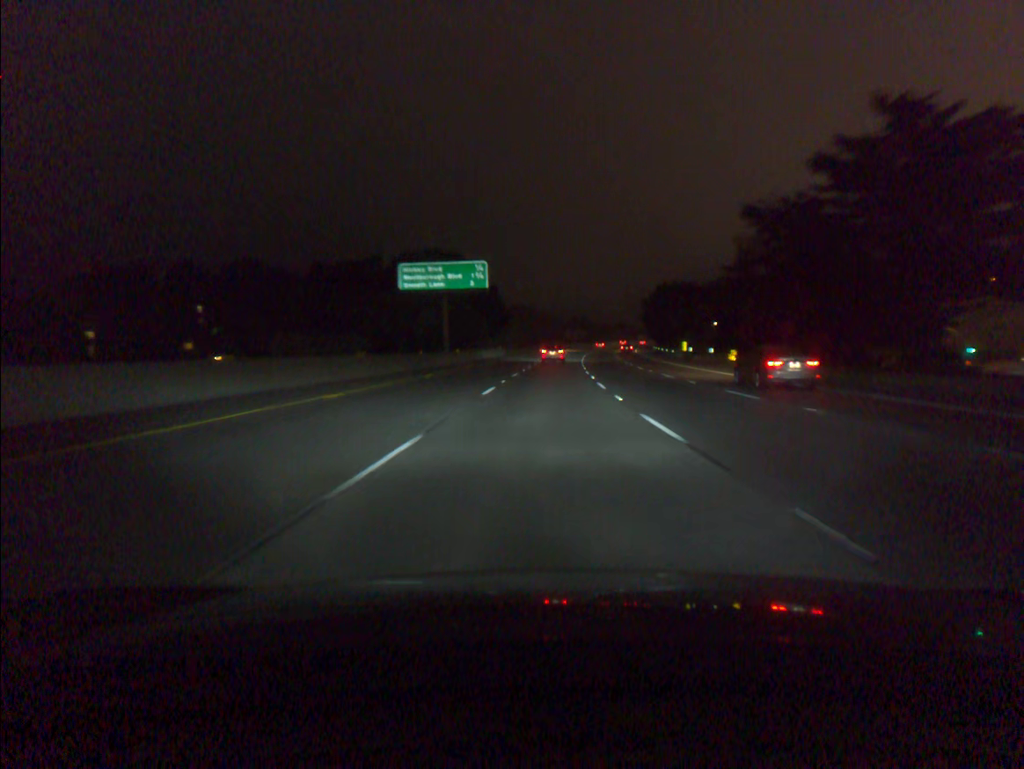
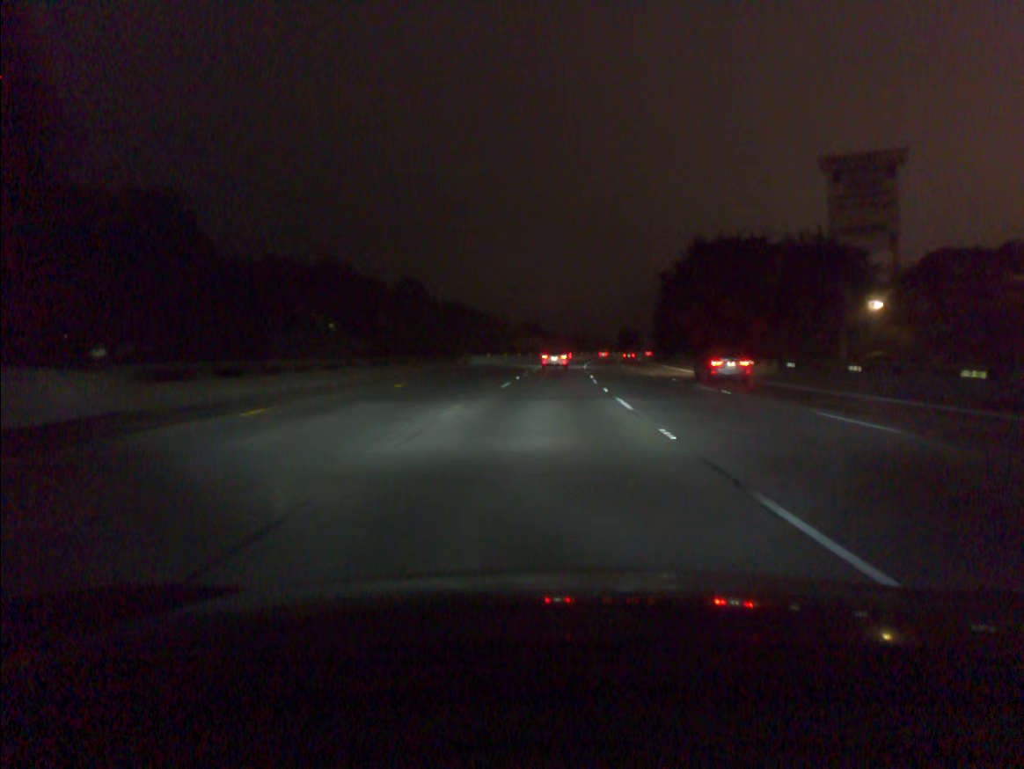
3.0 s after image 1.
(+2.7, +81.4) m; +4°
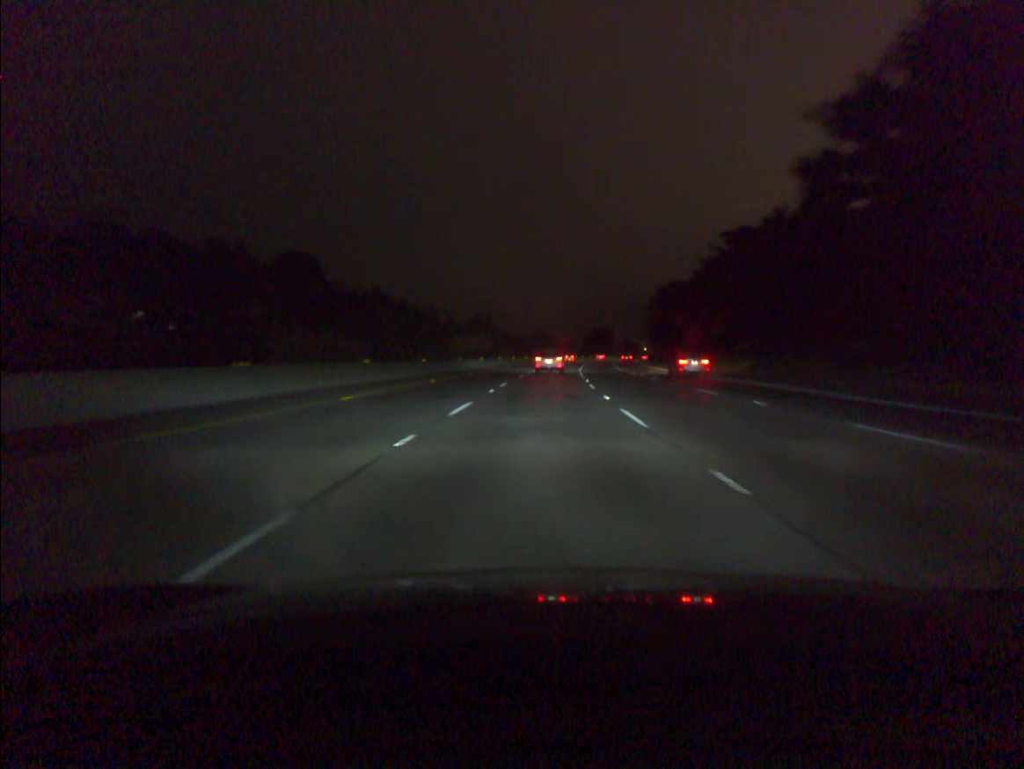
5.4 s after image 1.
(+1.9, +61.4) m; +3°
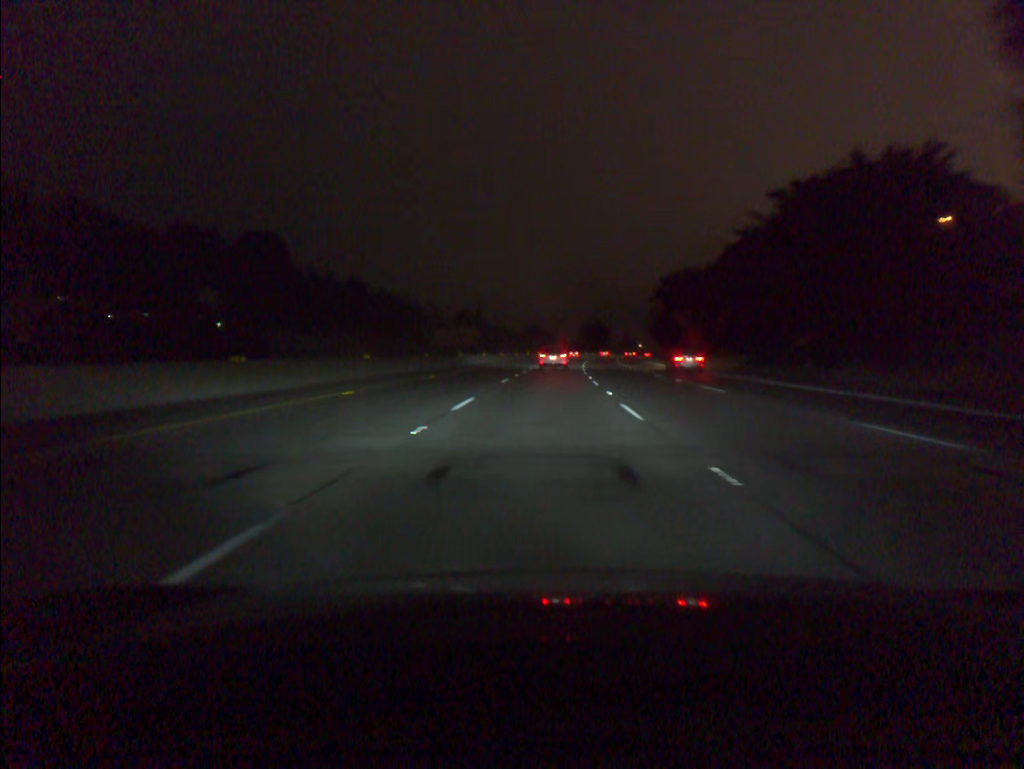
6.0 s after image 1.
(+0.1, +14.8) m; 0°
